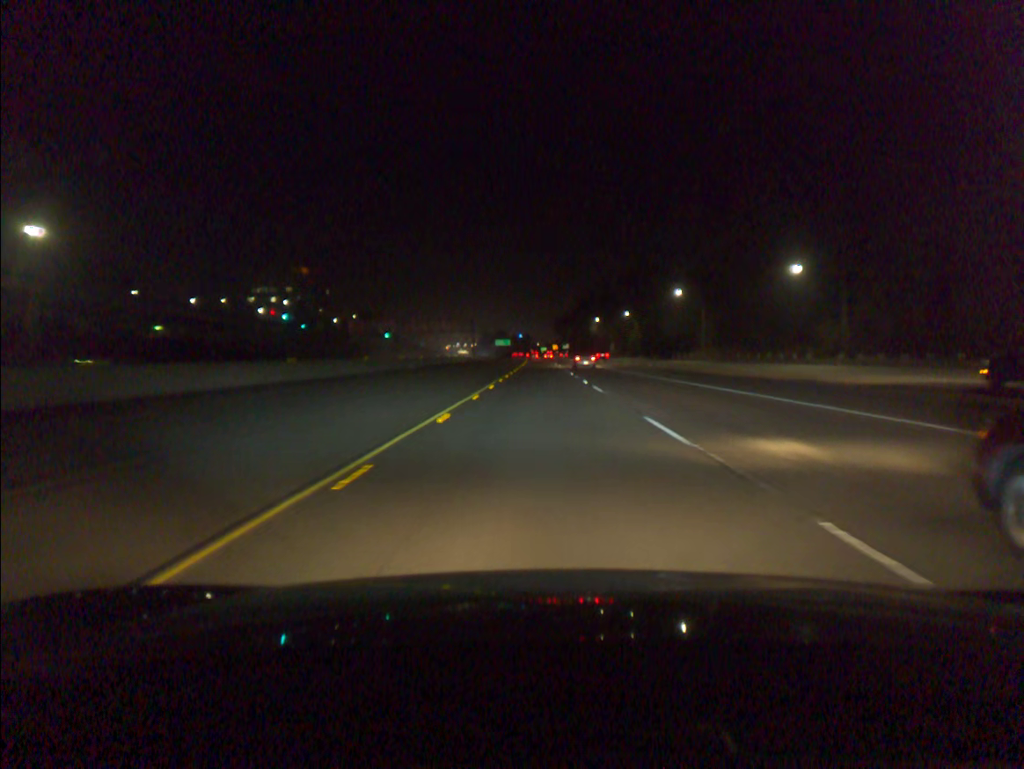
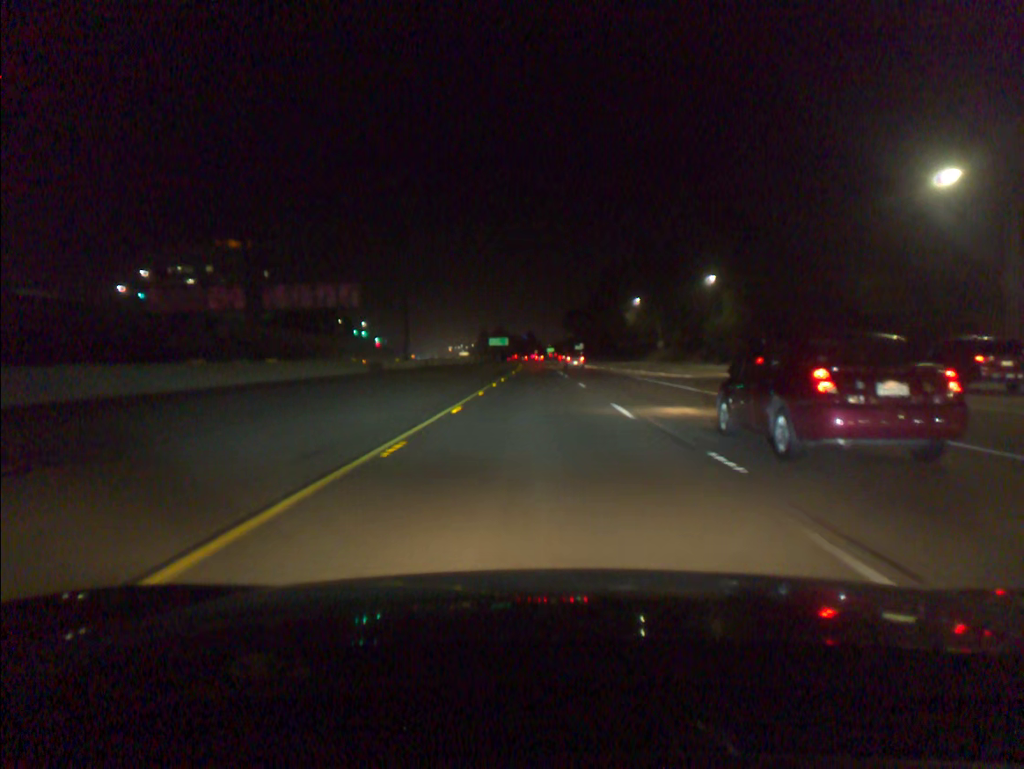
(-0.1, +84.6) m; 0°
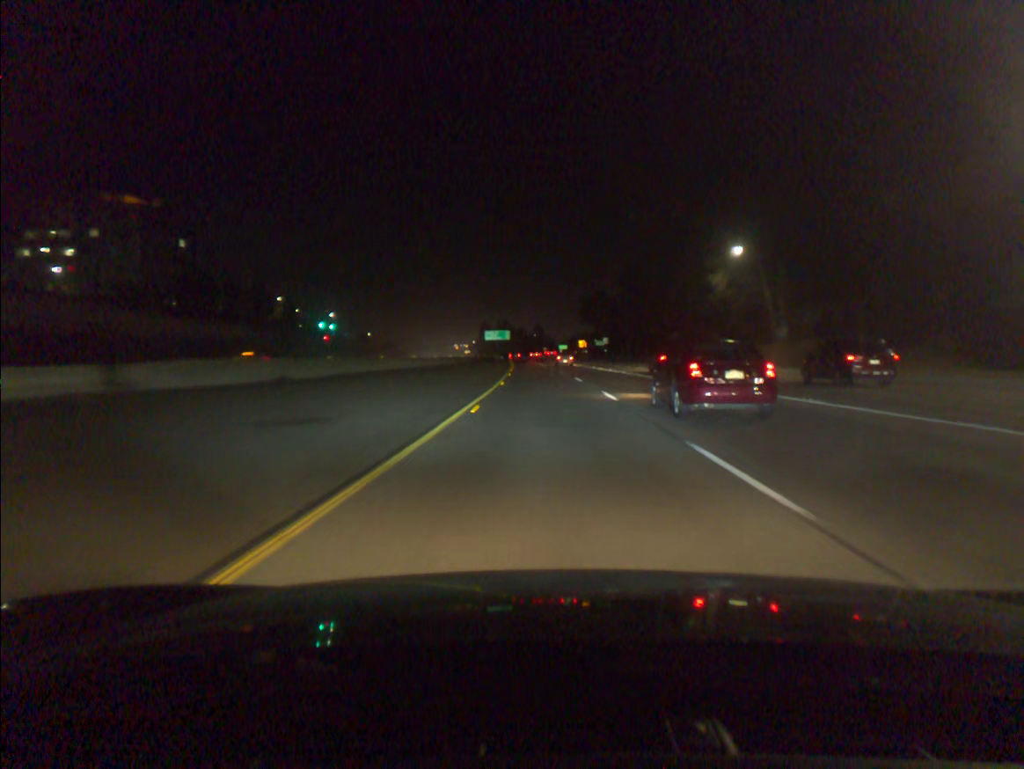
(-0.5, +67.8) m; -1°
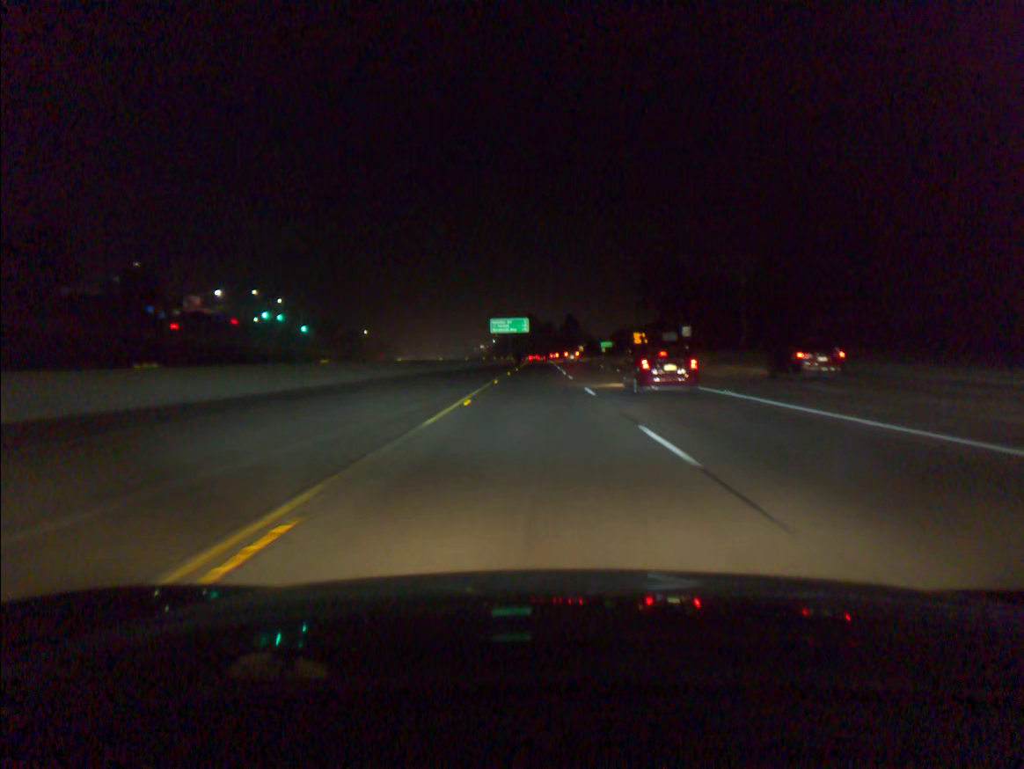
(-1.2, +84.9) m; -2°
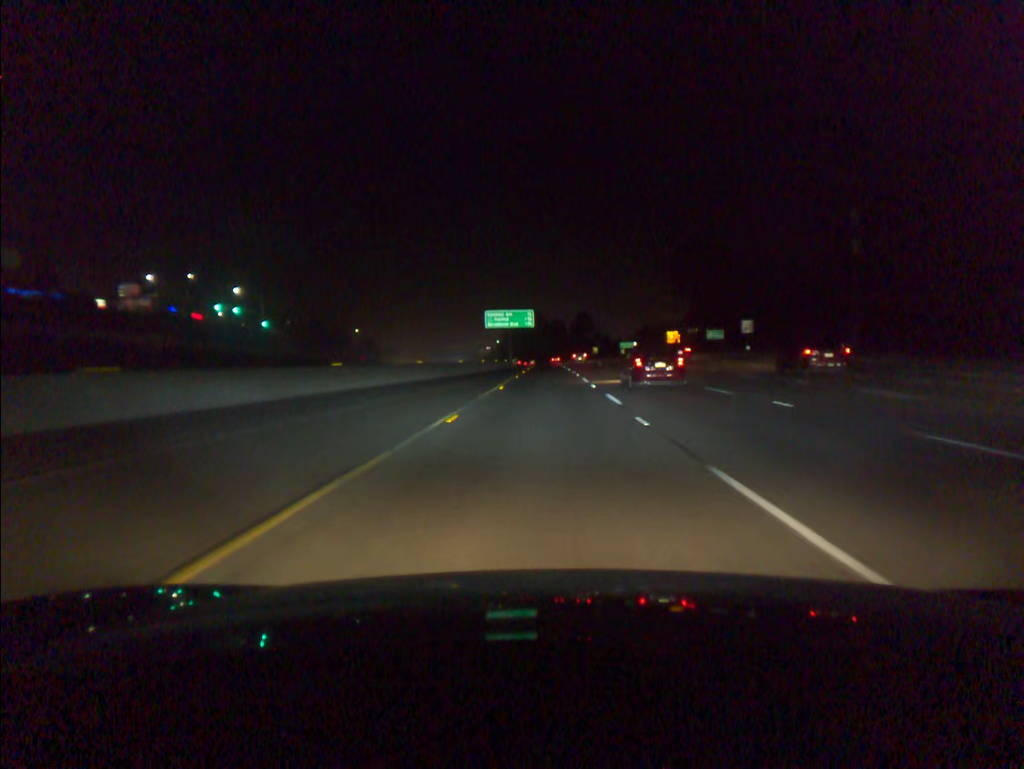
(-0.2, +33.9) m; -1°
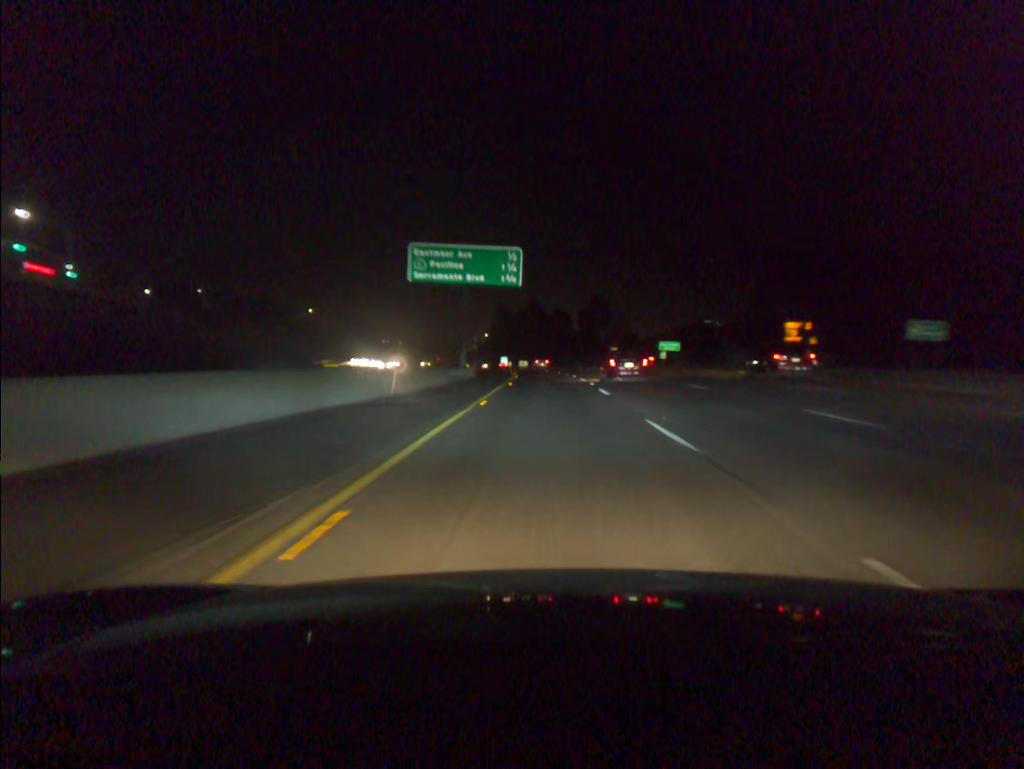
(+0.3, +67.8) m; 0°
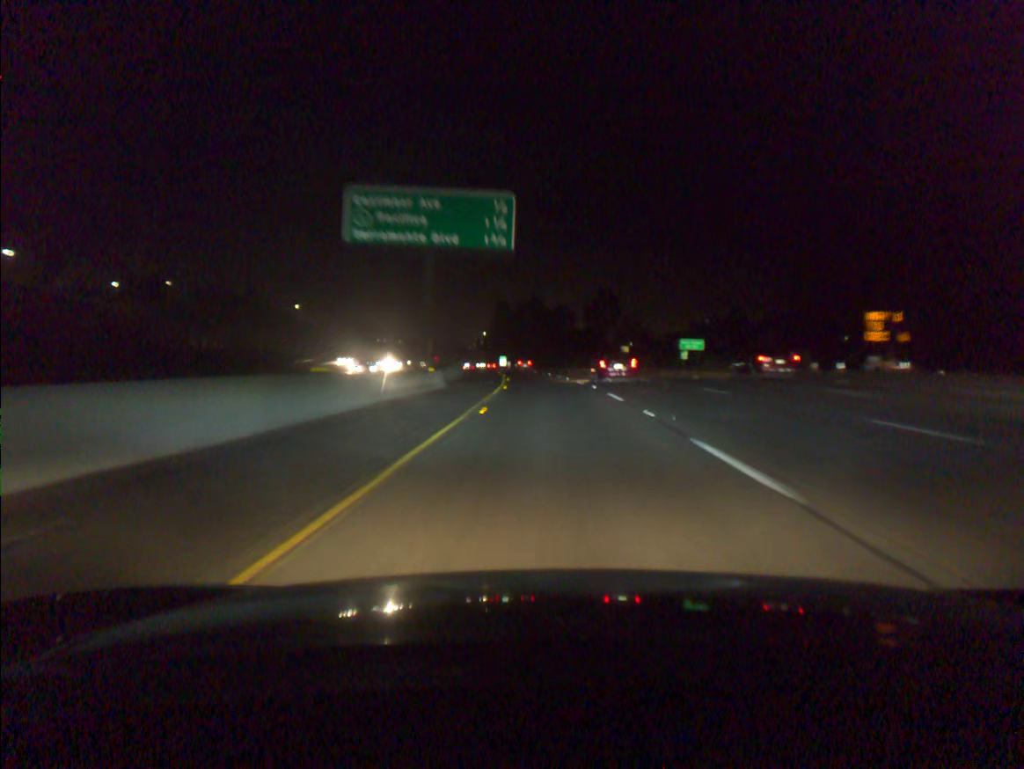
(0.0, +16.9) m; 0°
